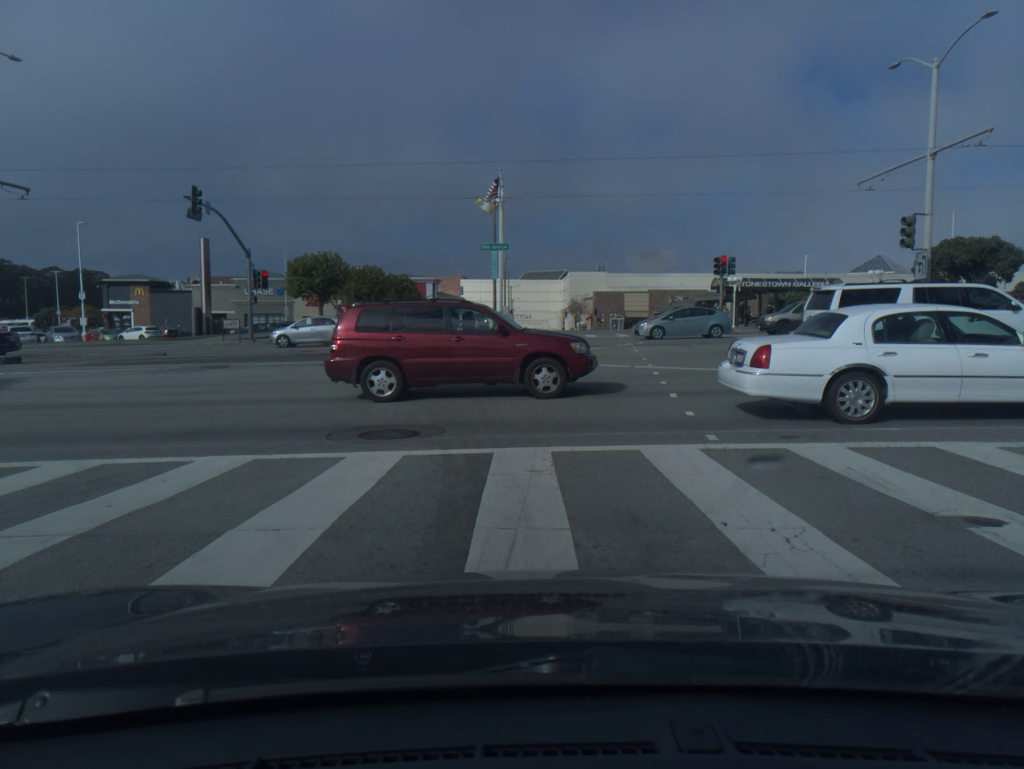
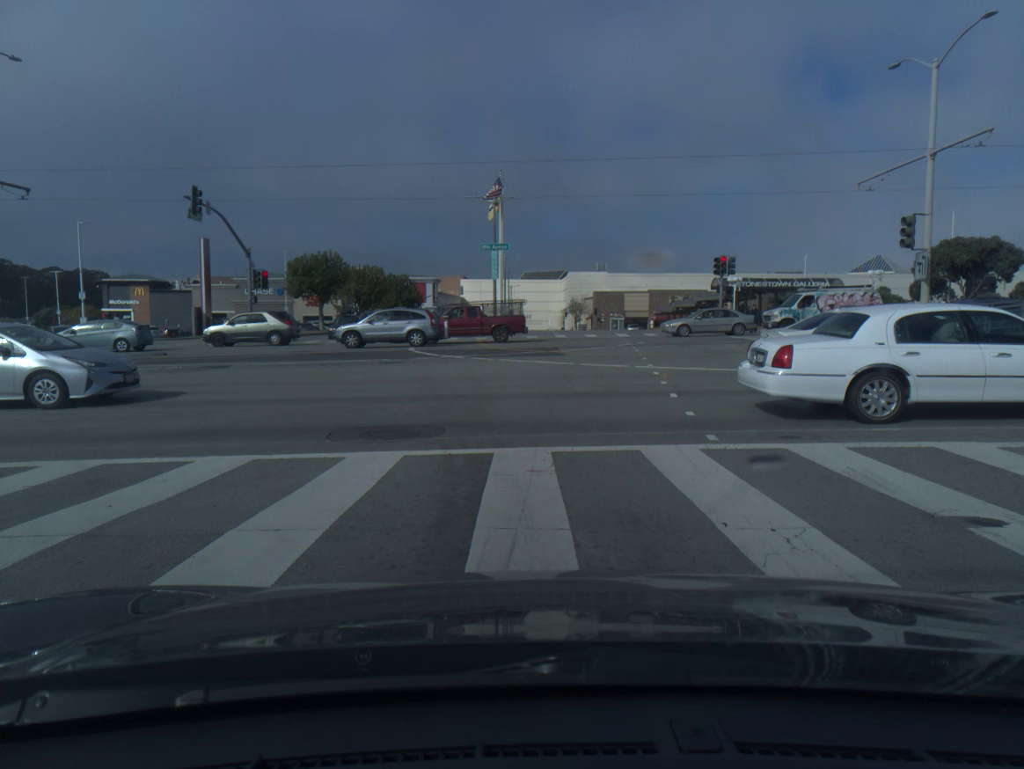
(0.0, 0.0) m; 0°
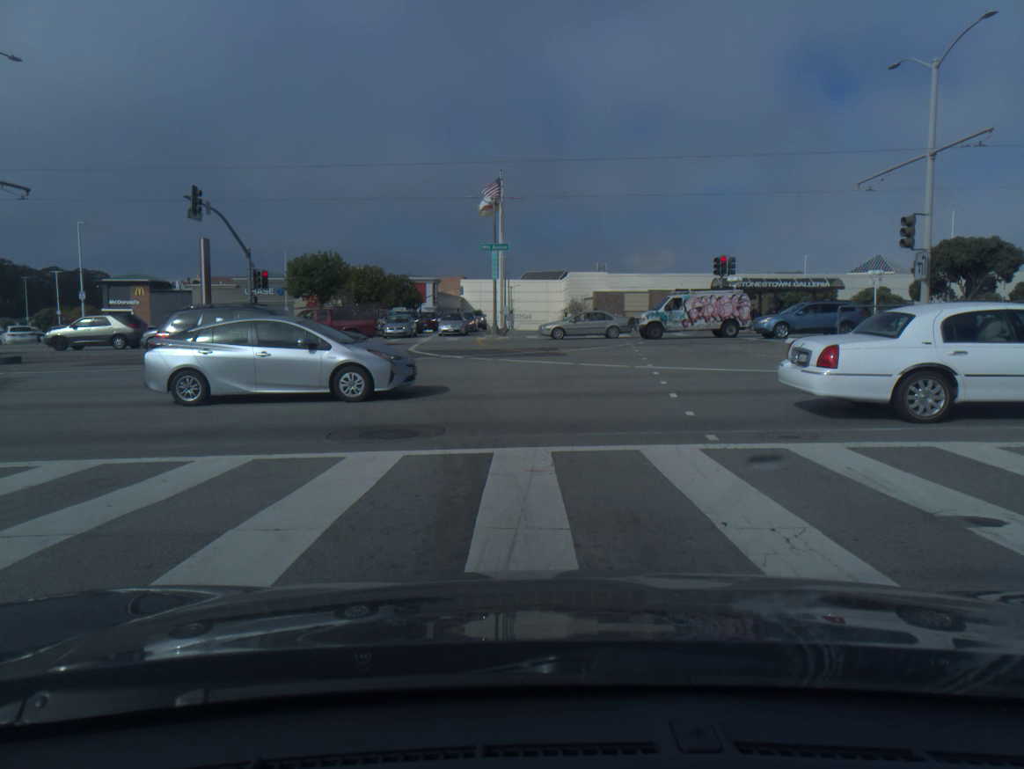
(0.0, 0.0) m; 0°
